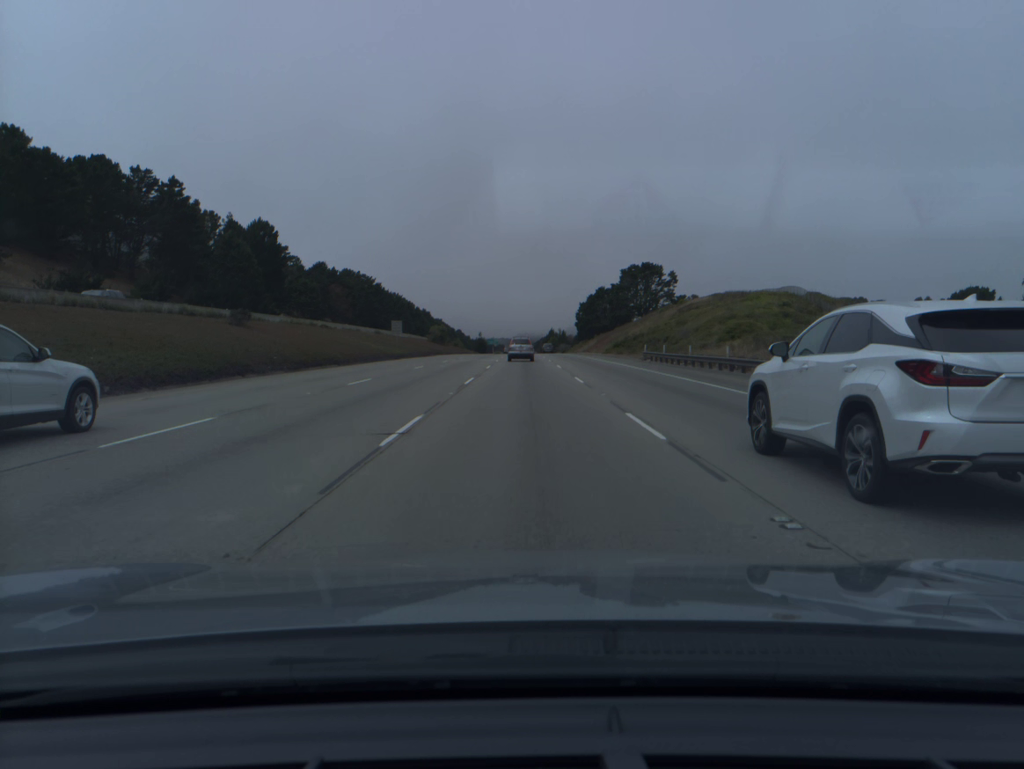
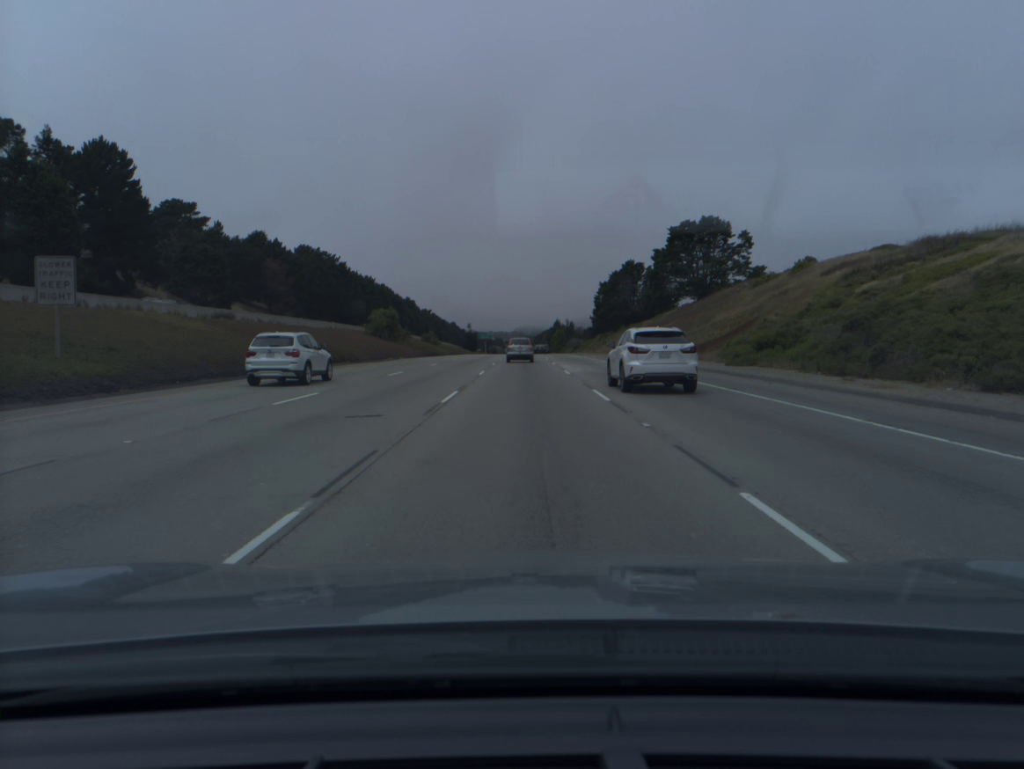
(-0.1, +66.0) m; 0°
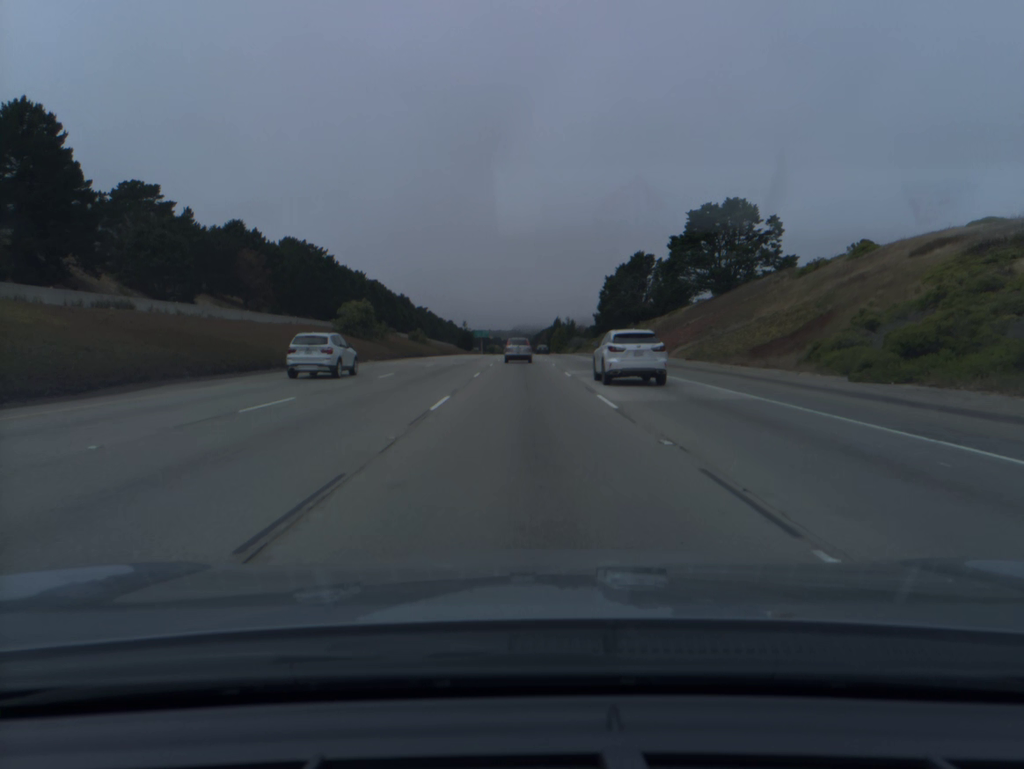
(0.0, +16.6) m; 0°
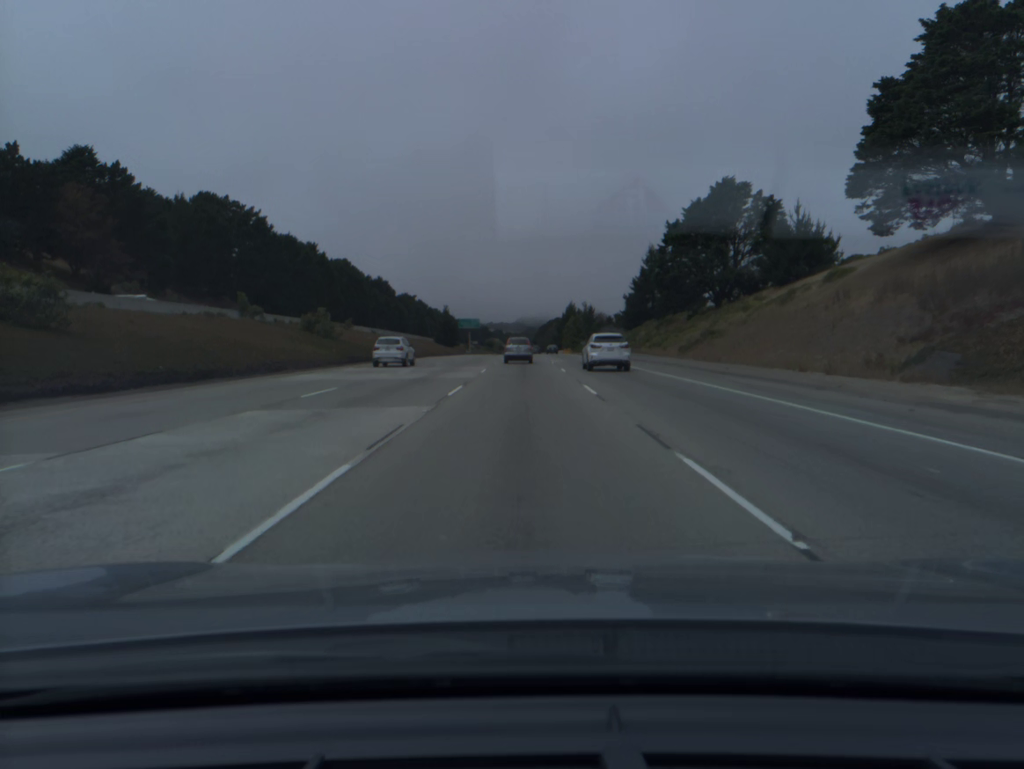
(0.0, +68.8) m; 0°
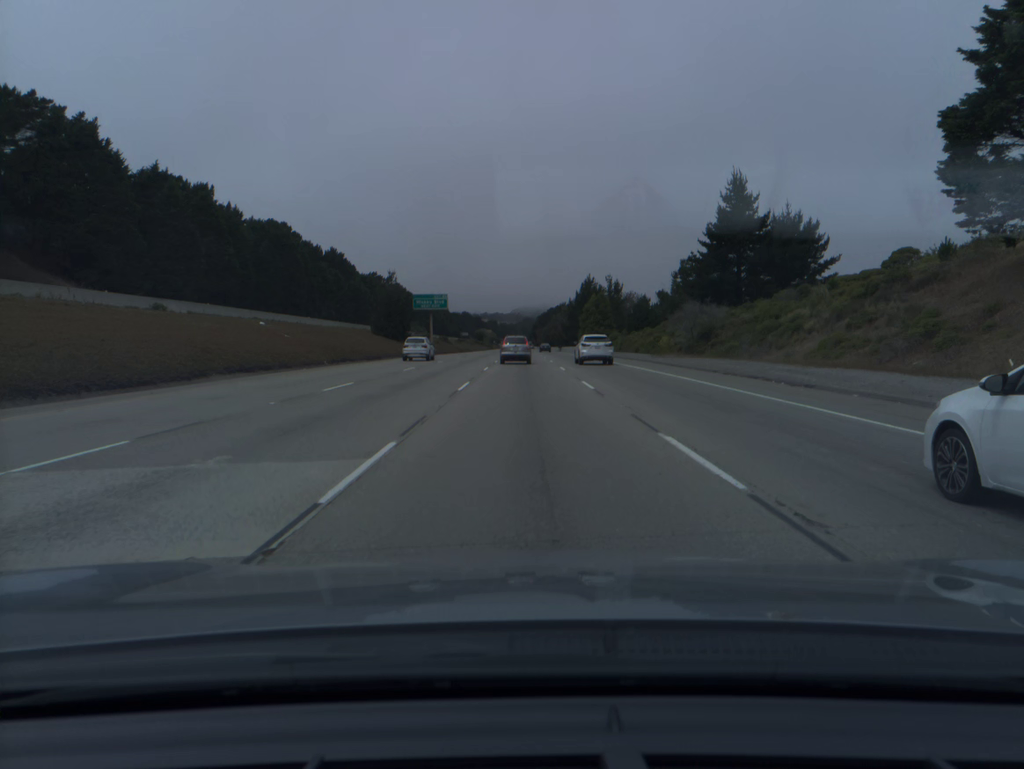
(-0.1, +71.2) m; 0°
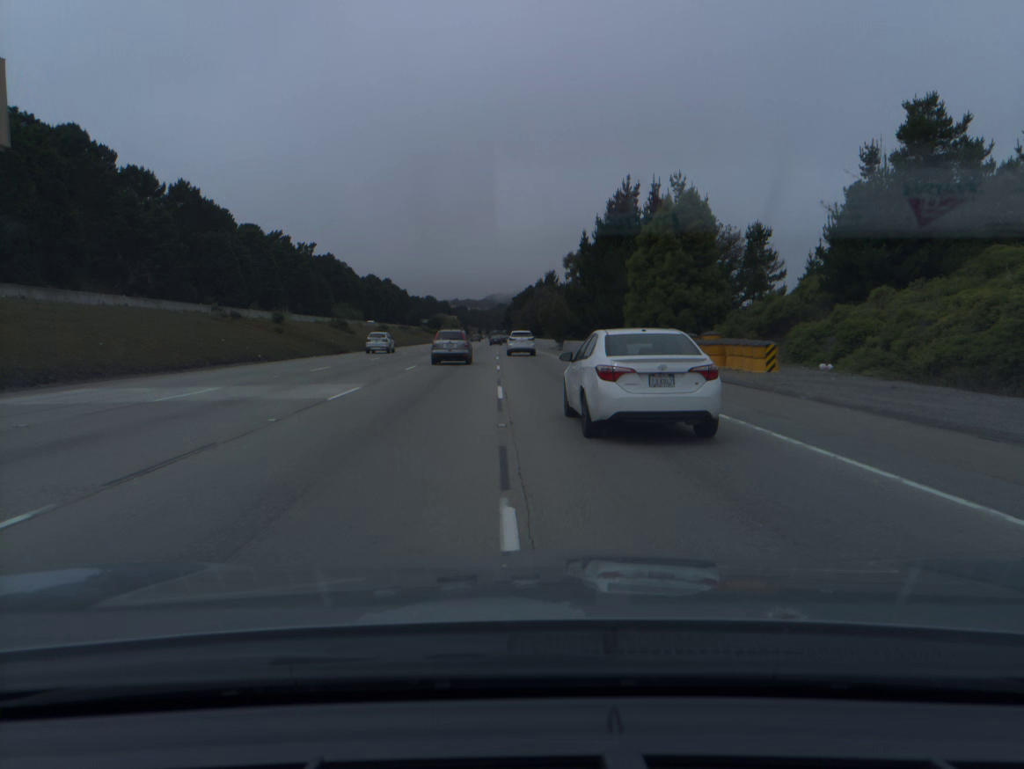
(+1.7, +92.1) m; +2°
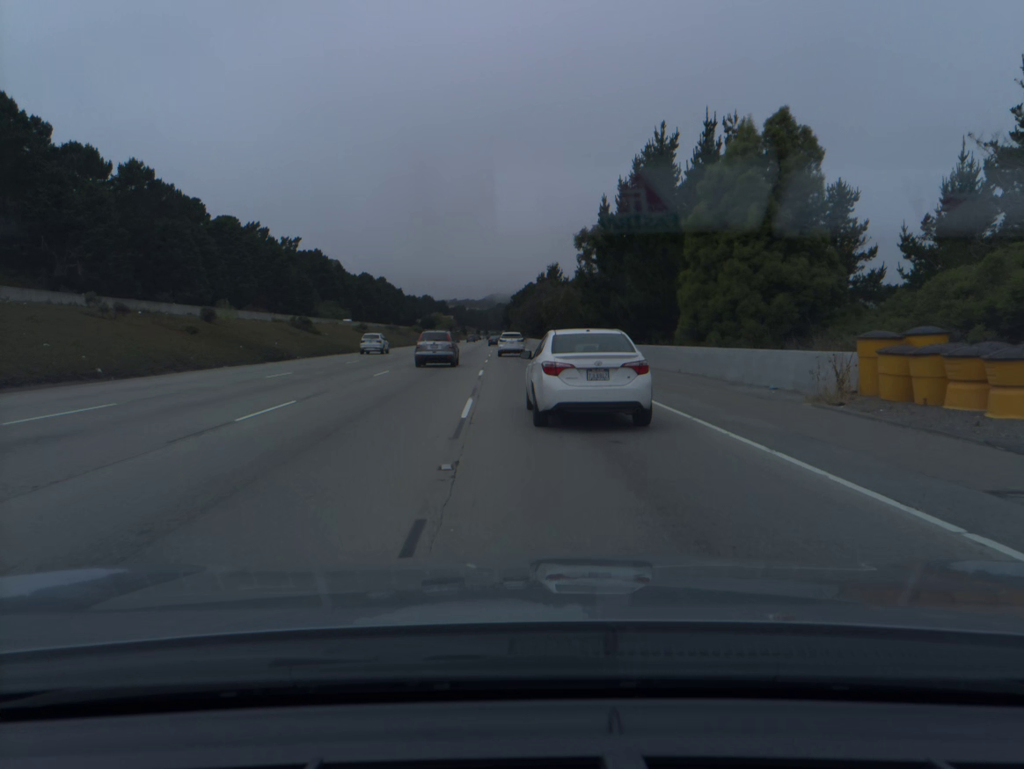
(0.0, +18.6) m; 0°
